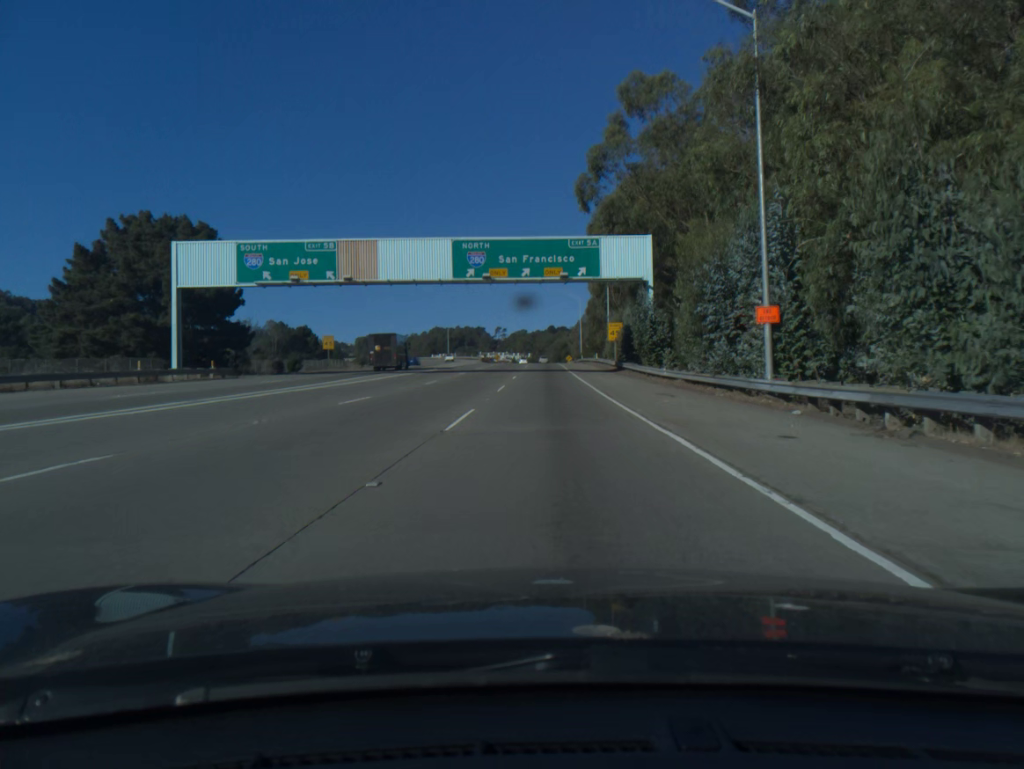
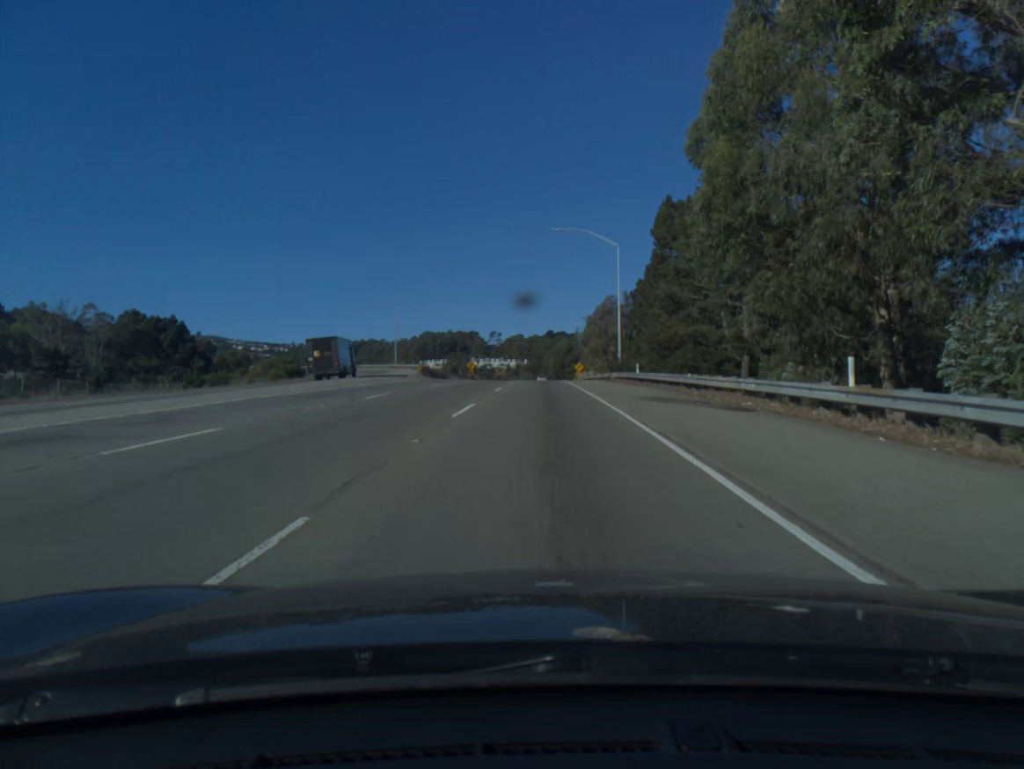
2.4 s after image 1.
(+0.3, +68.9) m; 0°
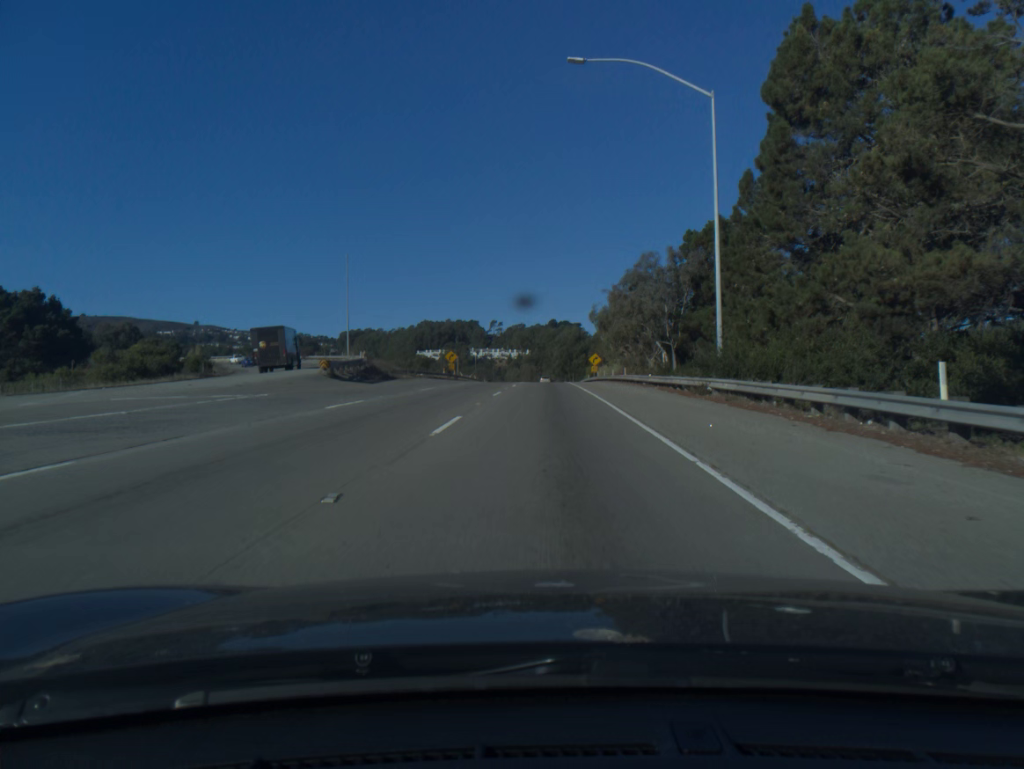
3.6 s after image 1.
(0.0, +33.4) m; 0°
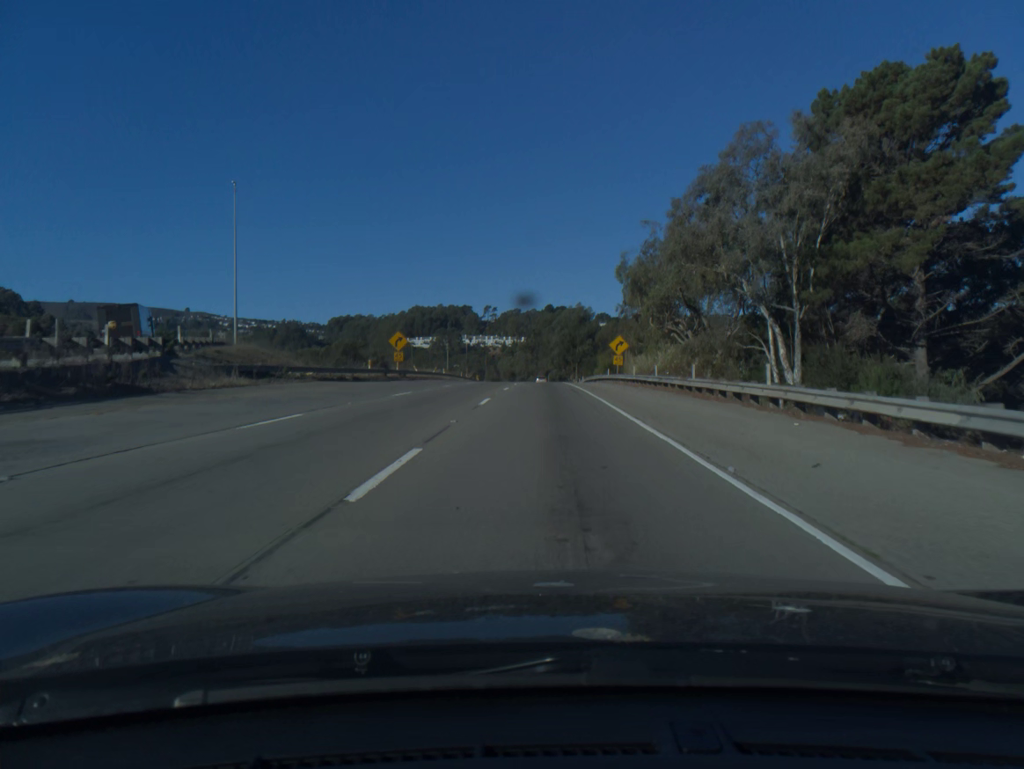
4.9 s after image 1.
(0.0, +35.0) m; 0°
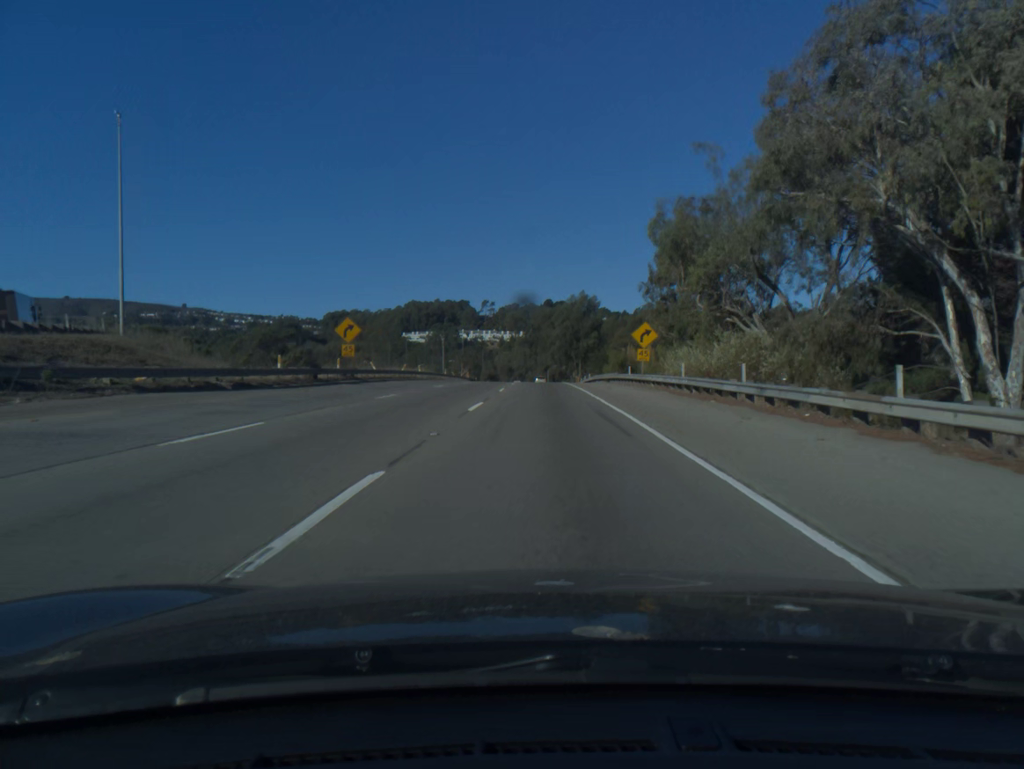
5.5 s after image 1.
(0.0, +16.9) m; 0°
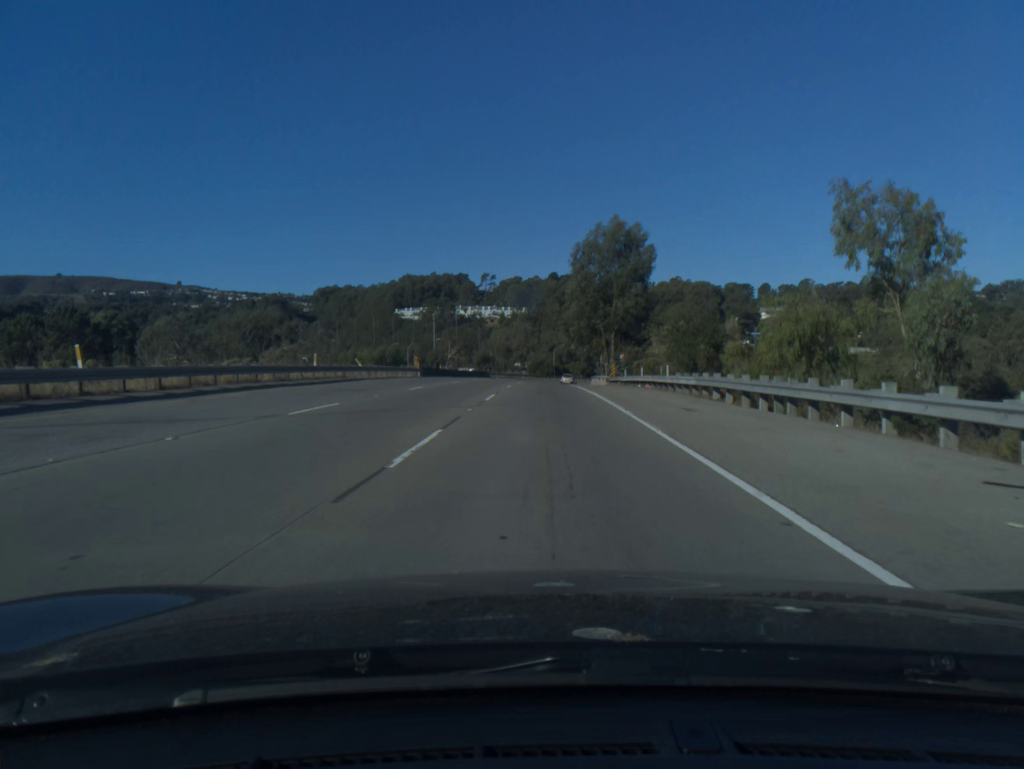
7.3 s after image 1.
(-0.2, +52.4) m; 0°
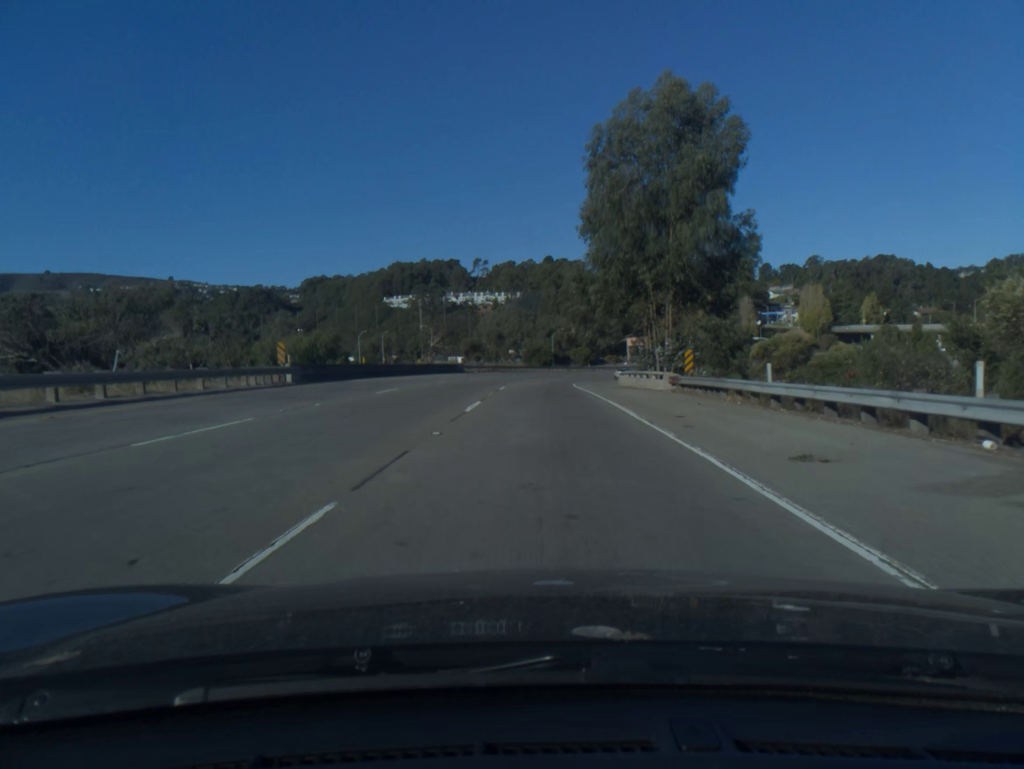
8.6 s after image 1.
(0.0, +35.3) m; 0°
